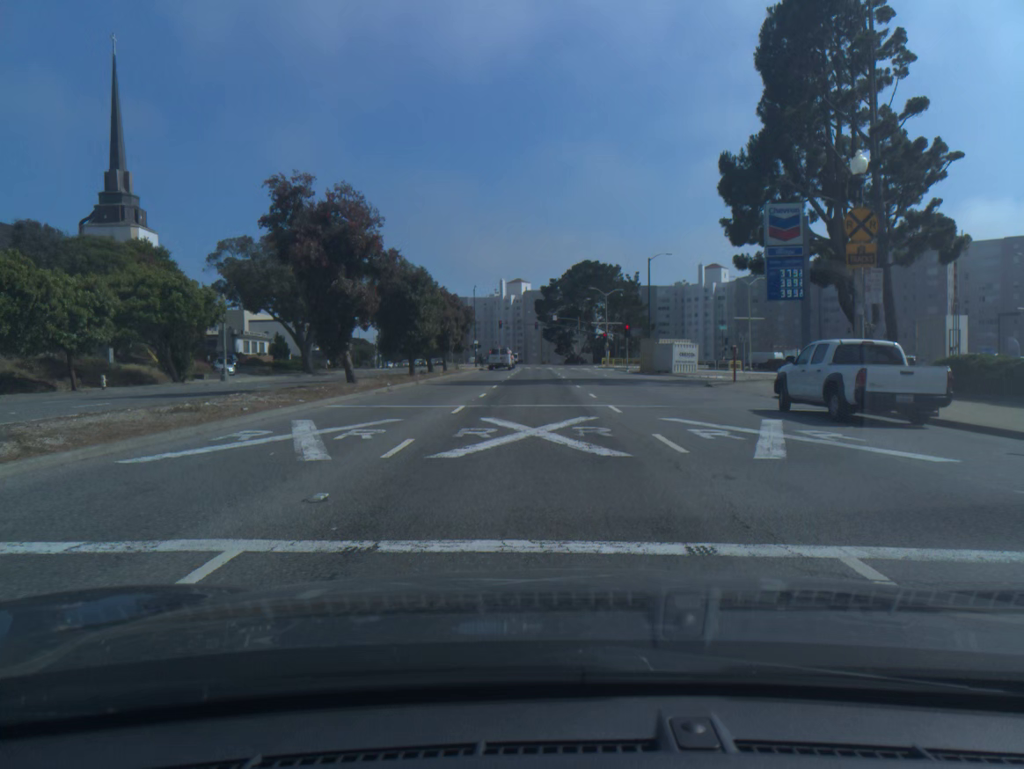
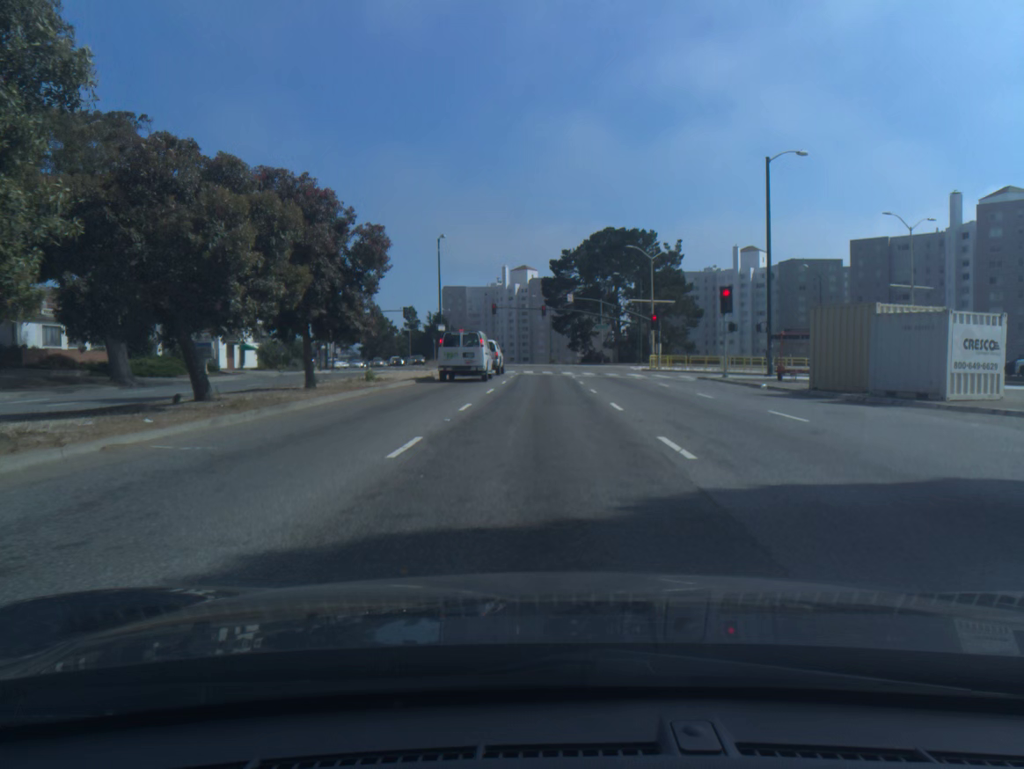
(-0.2, +38.8) m; 0°
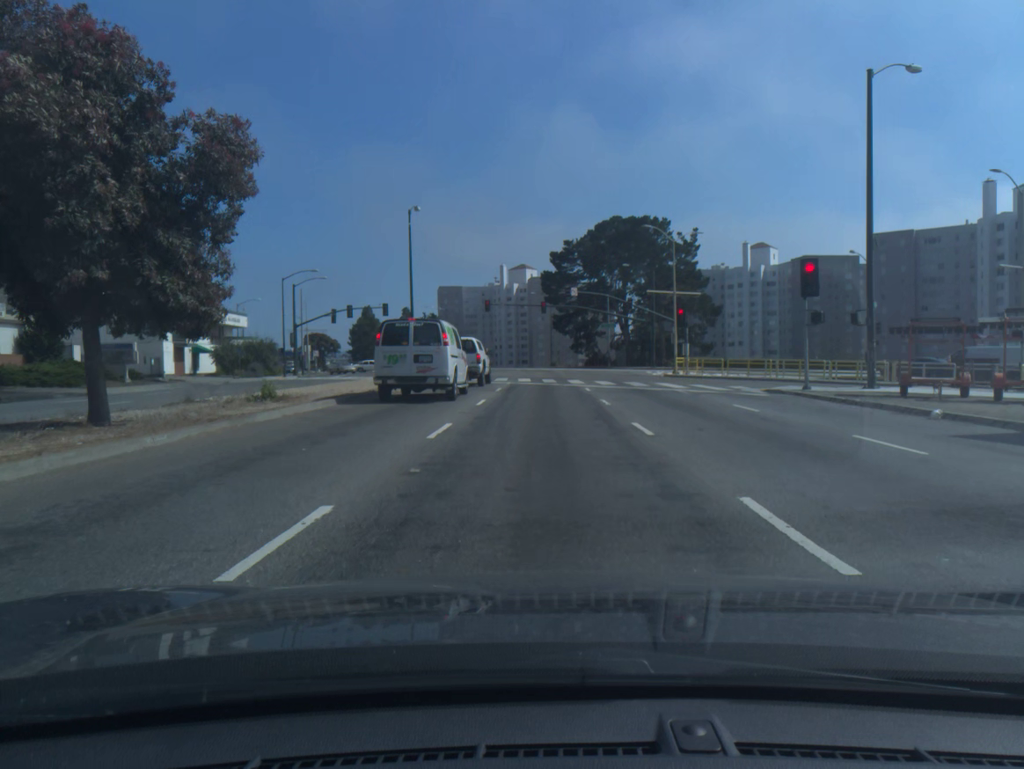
(0.0, +12.4) m; 0°
